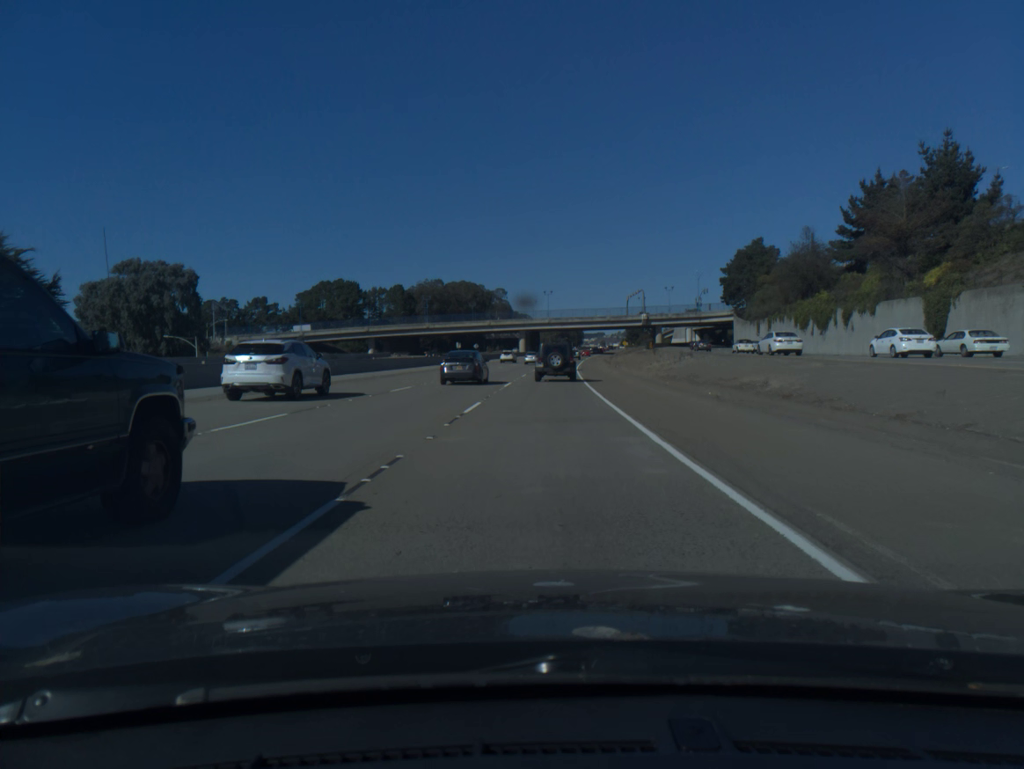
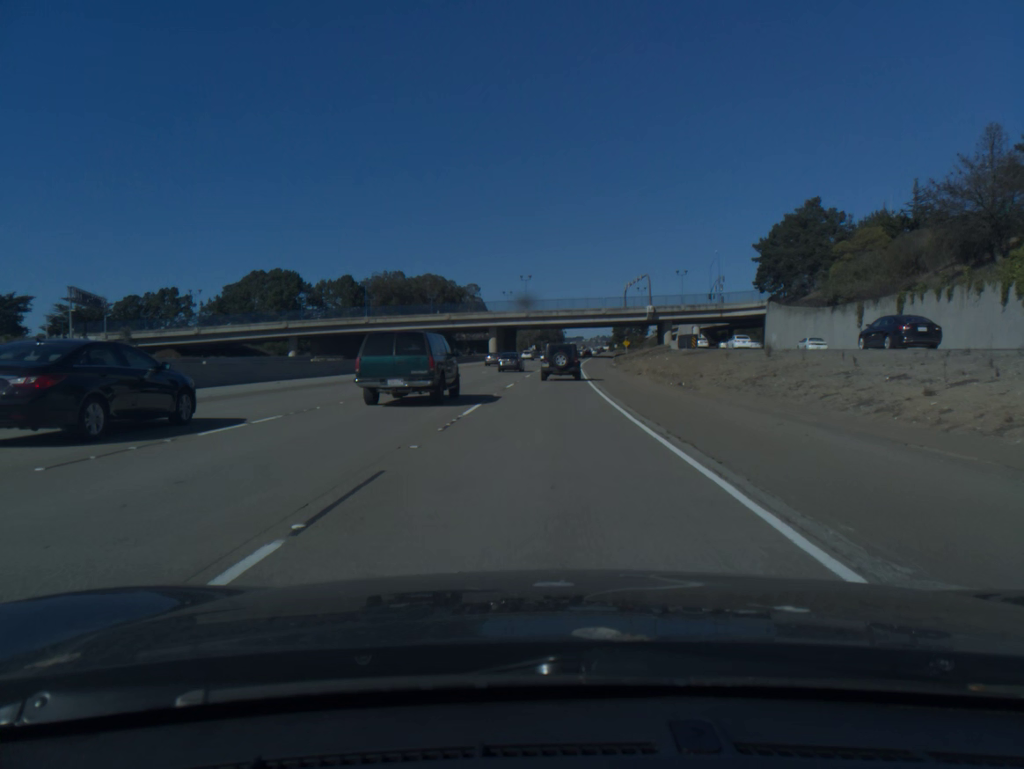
(+0.6, +44.4) m; +2°
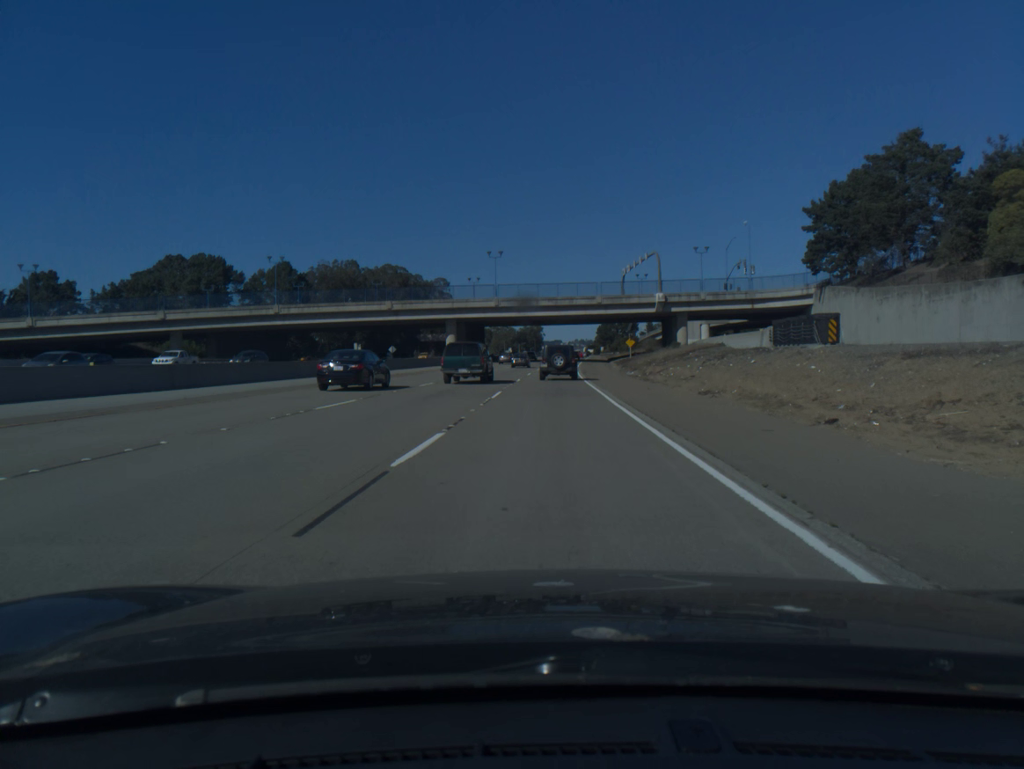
(+0.4, +36.3) m; +2°
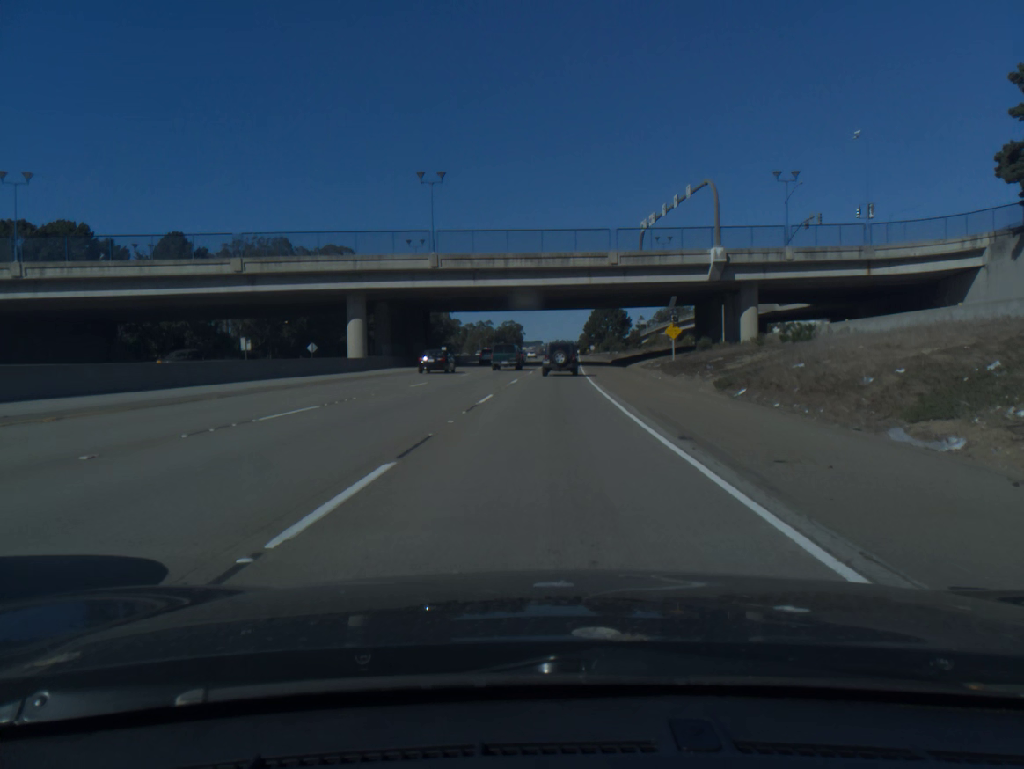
(+0.7, +47.1) m; +1°
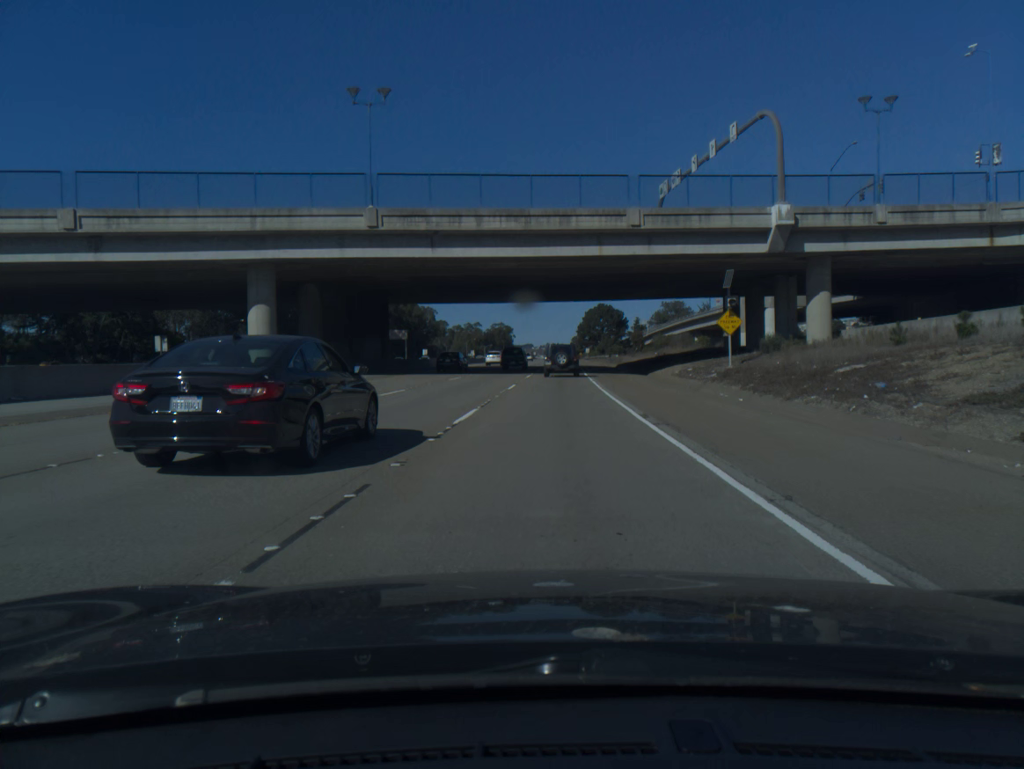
(+0.1, +19.6) m; +1°
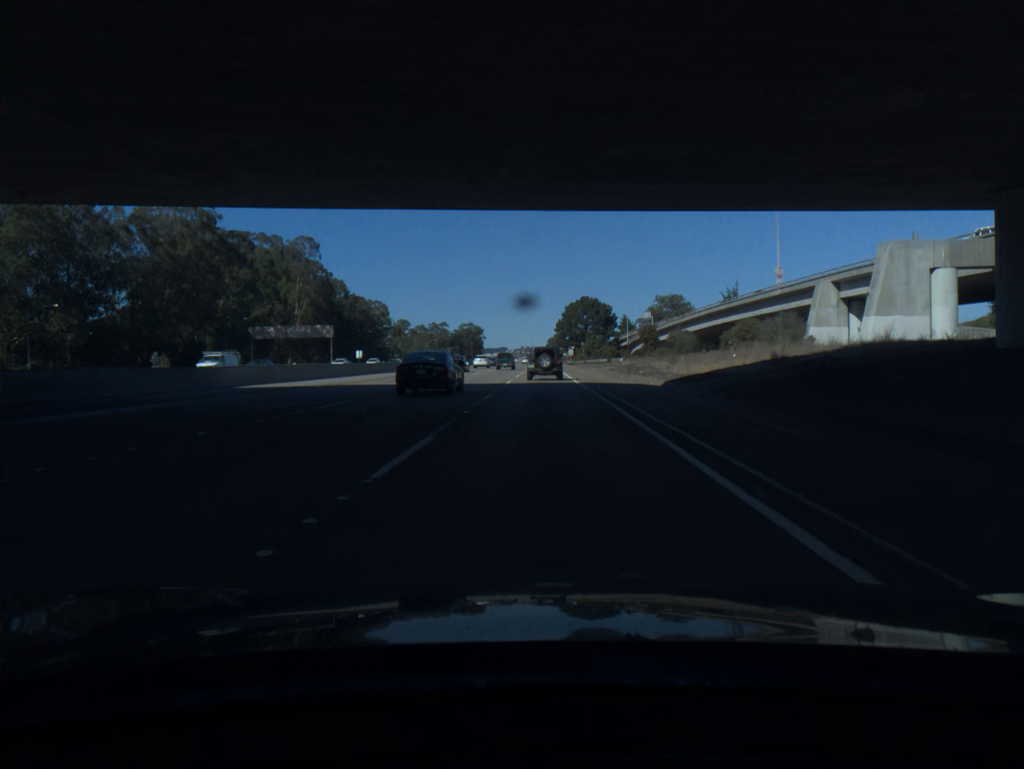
(+1.1, +50.1) m; +2°
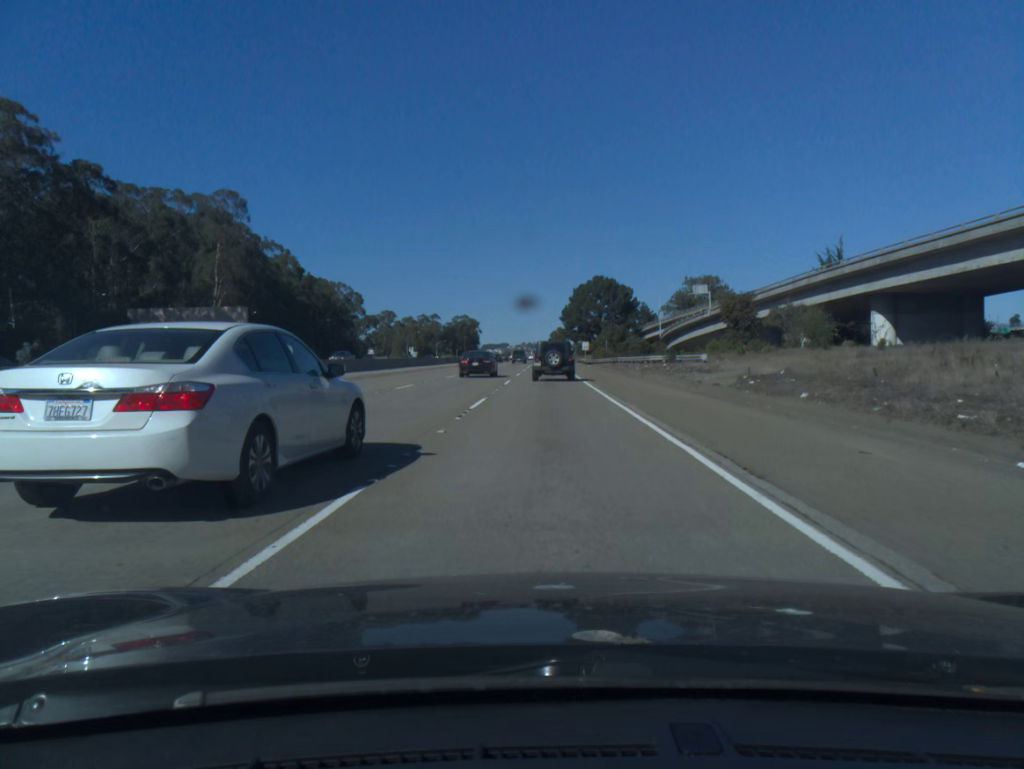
(0.0, +48.2) m; 0°
